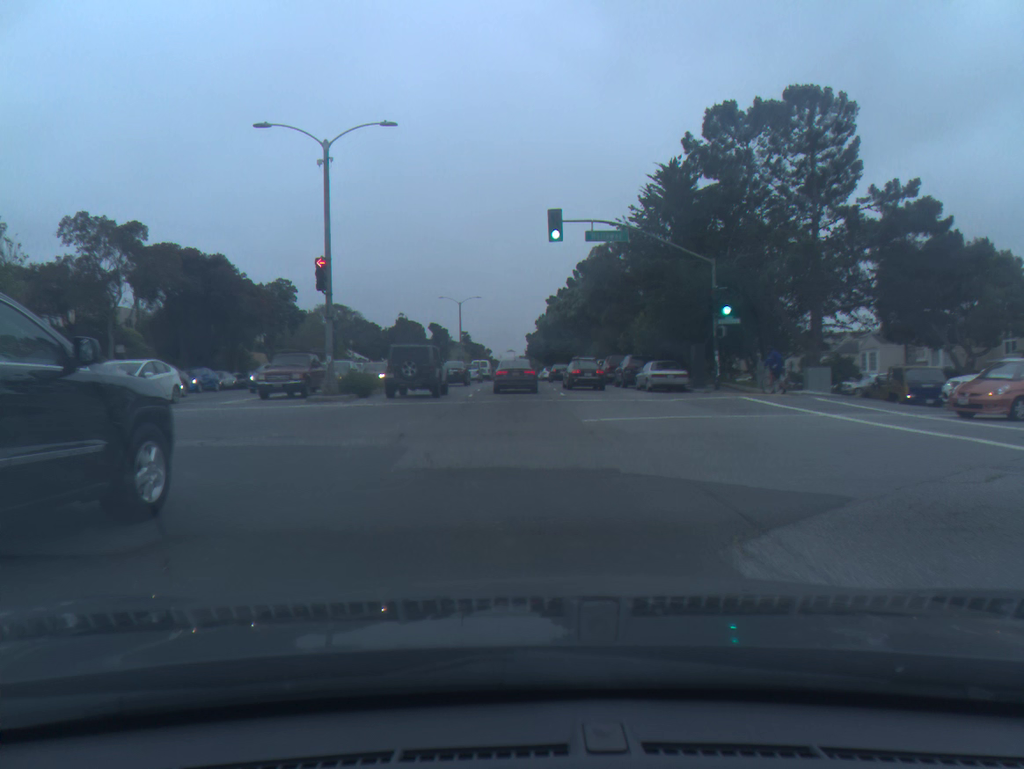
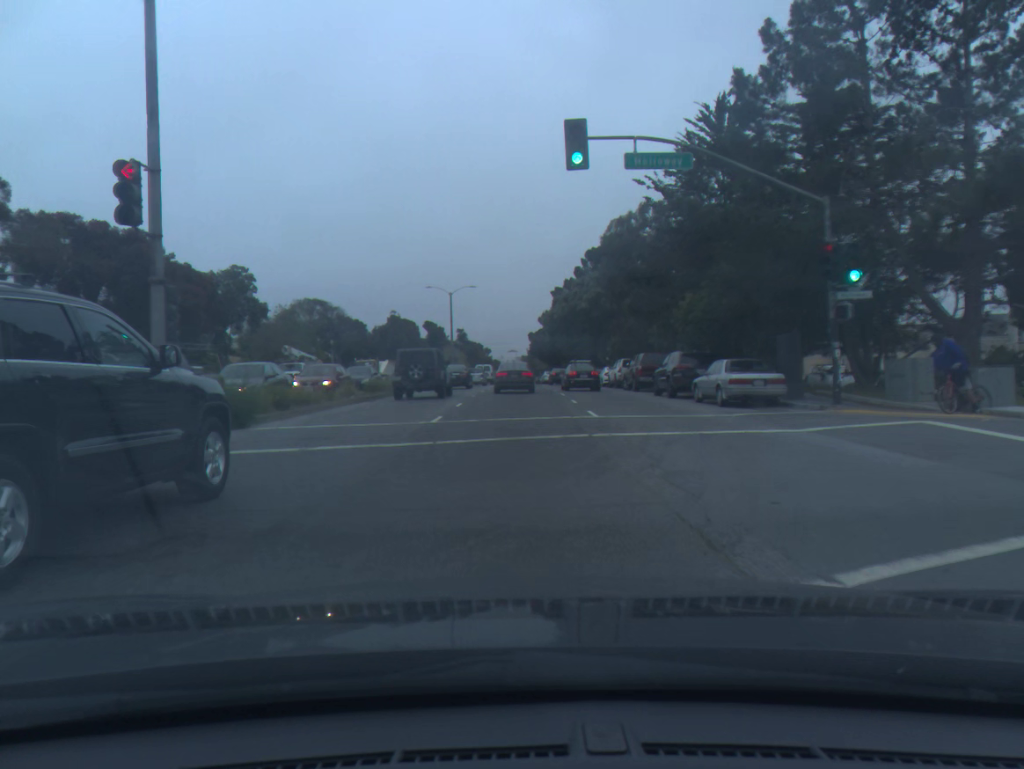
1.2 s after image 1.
(0.0, +12.3) m; 0°
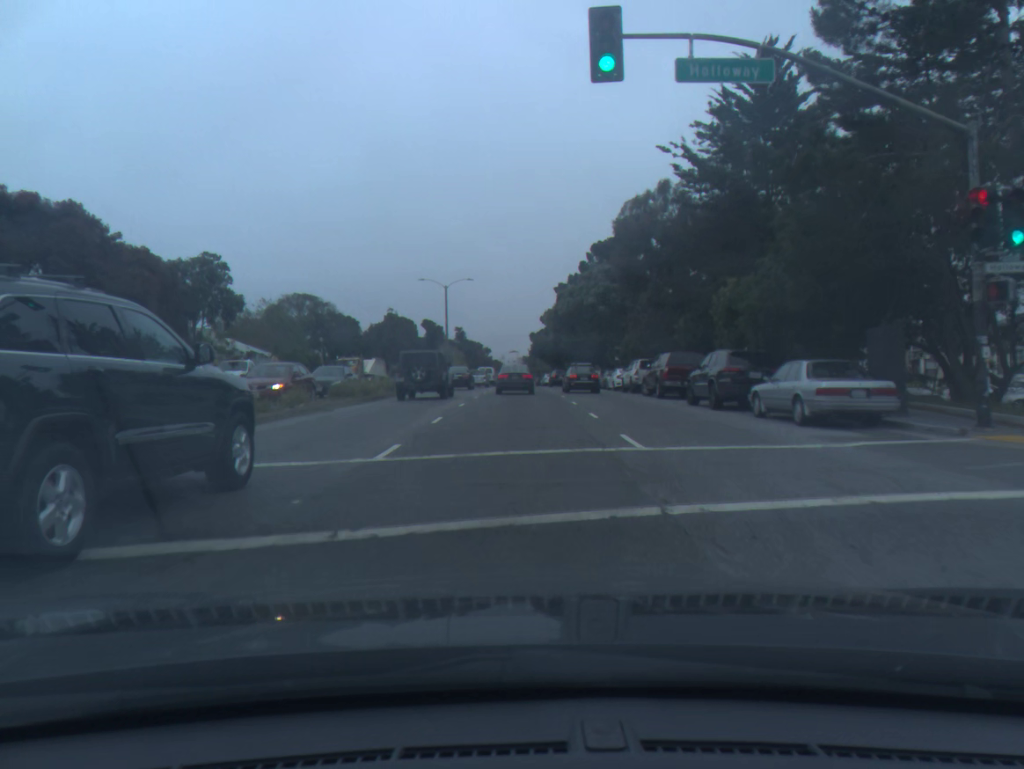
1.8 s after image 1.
(0.0, +6.6) m; 0°
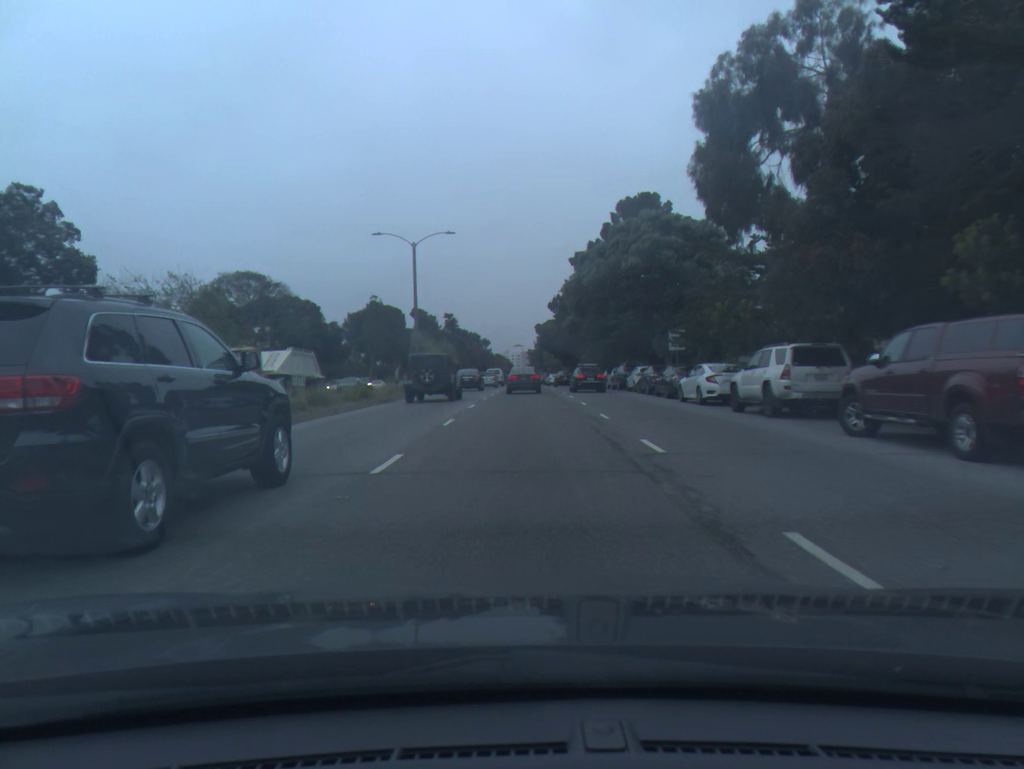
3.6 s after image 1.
(0.0, +21.4) m; 0°
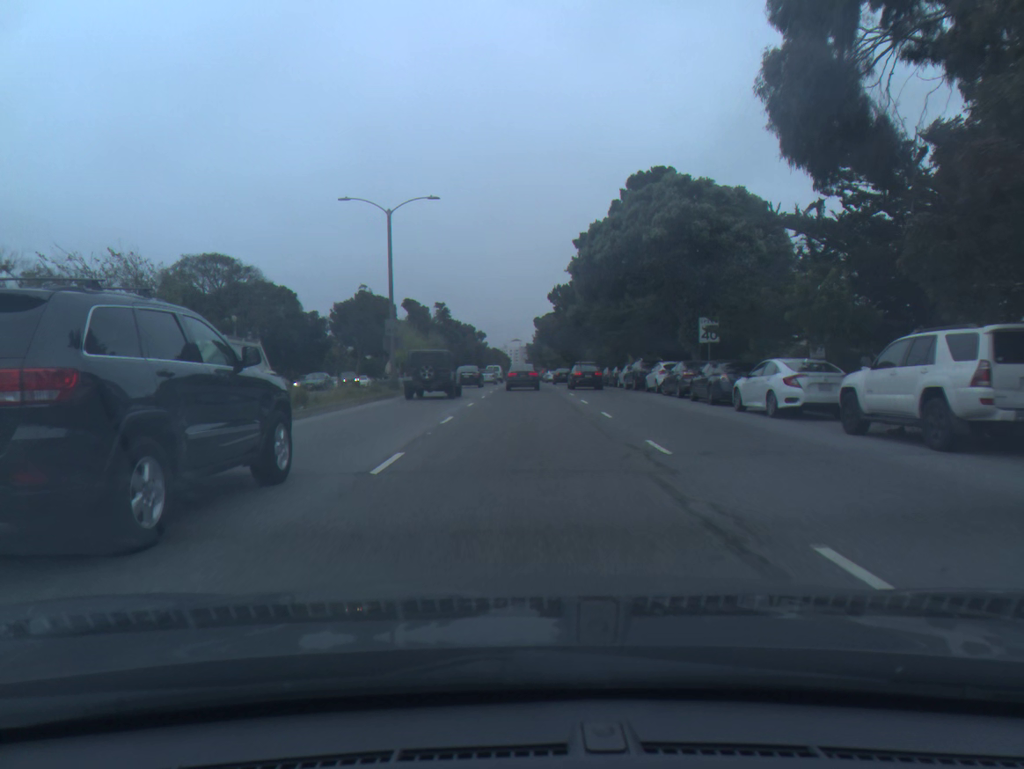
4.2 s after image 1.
(0.0, +7.7) m; 0°
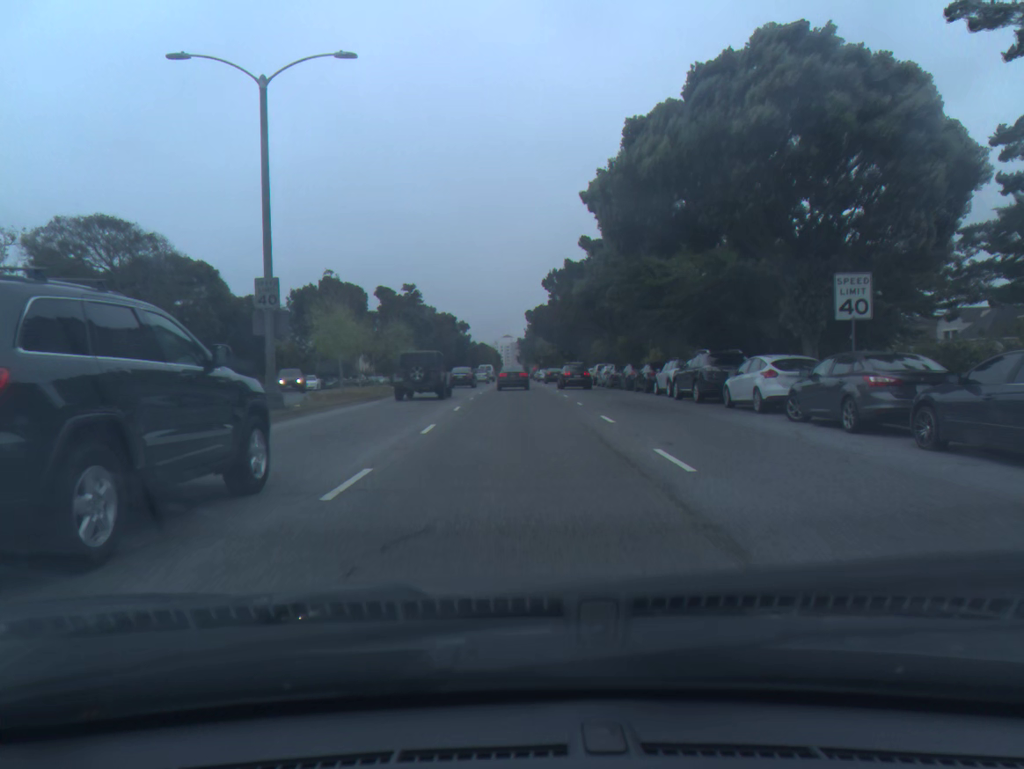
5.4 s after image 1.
(+0.1, +16.3) m; 0°
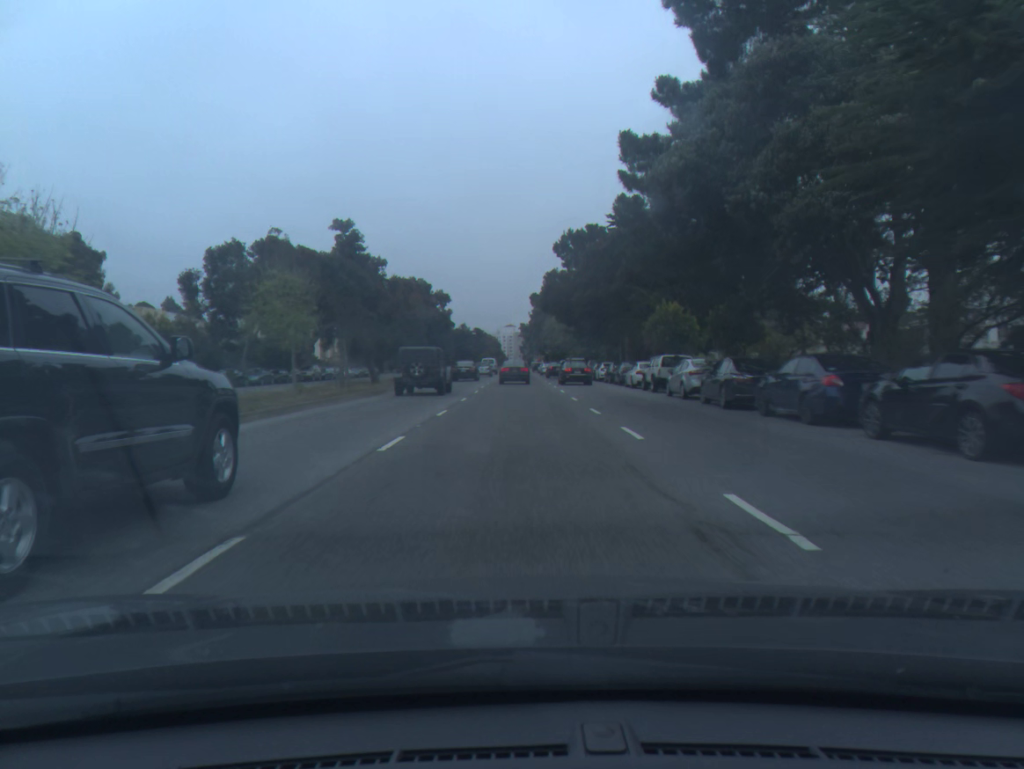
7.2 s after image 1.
(-0.1, +25.9) m; 0°
